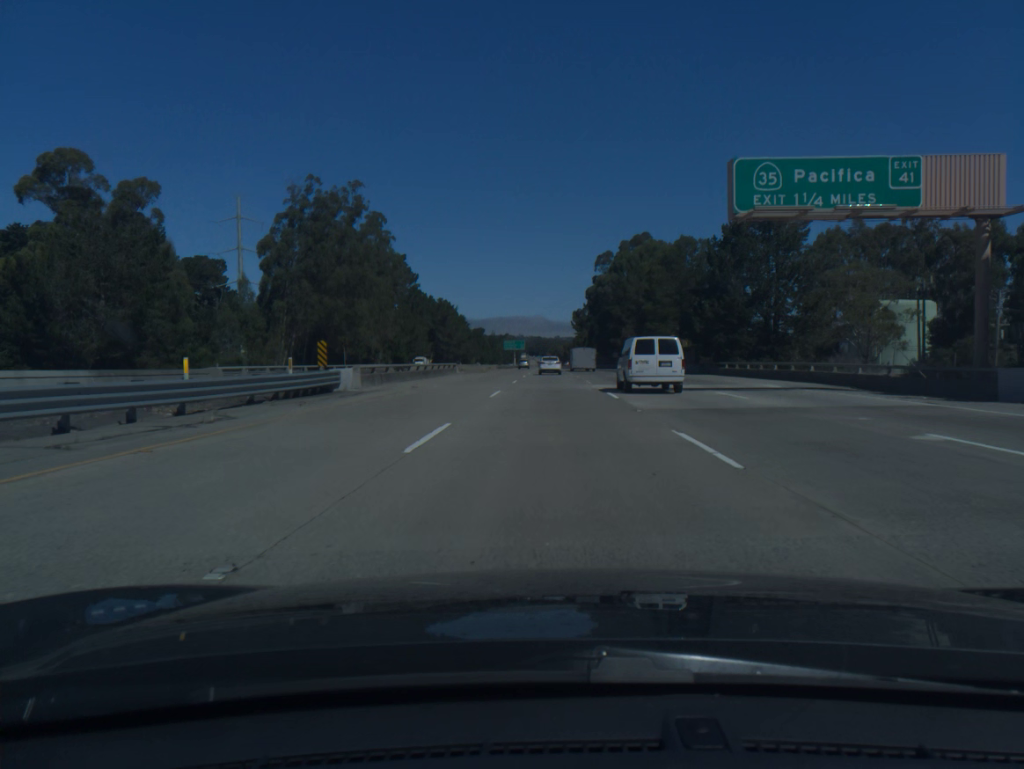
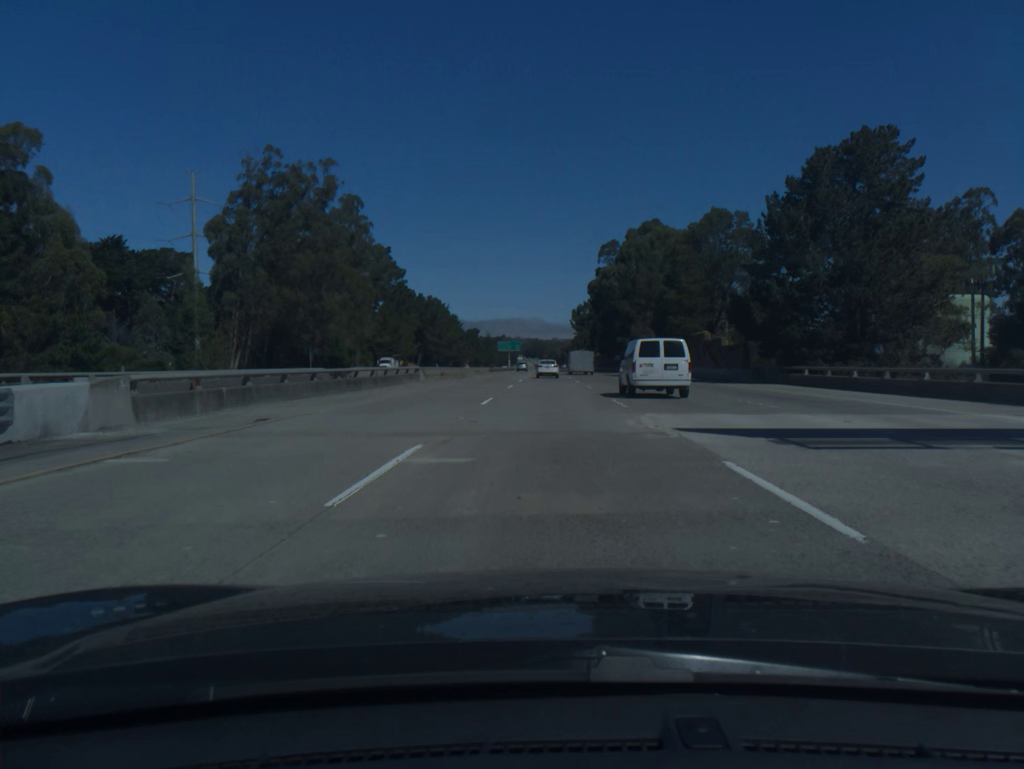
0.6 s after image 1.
(0.0, +17.8) m; 0°
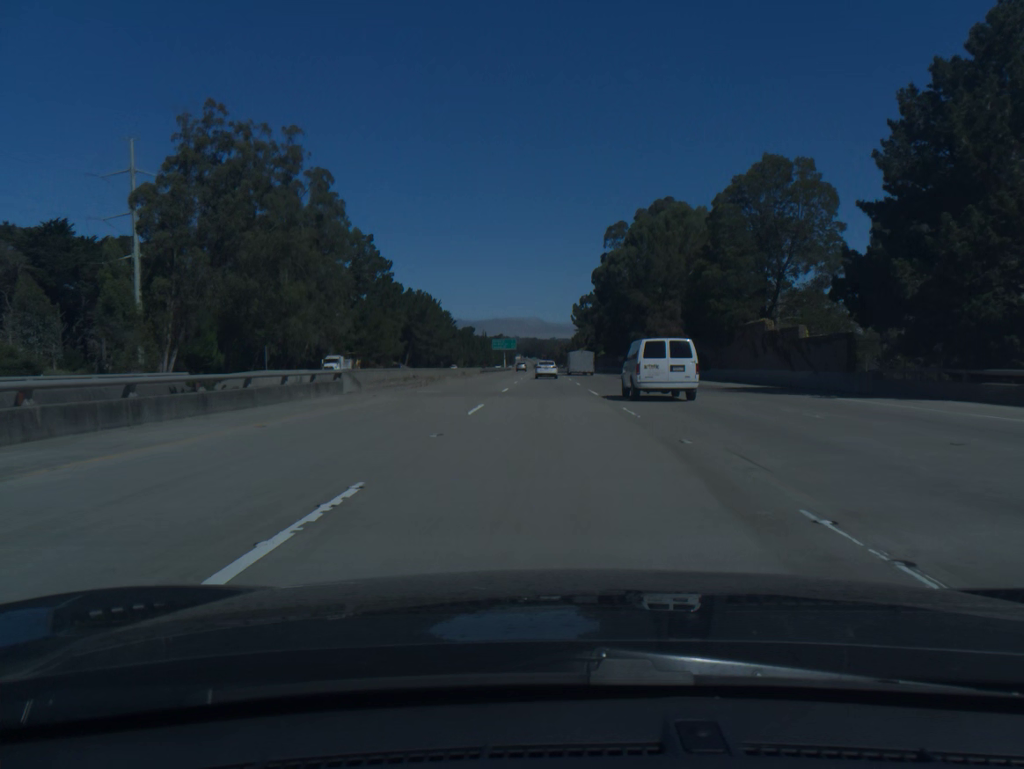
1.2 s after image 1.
(0.0, +17.9) m; 0°
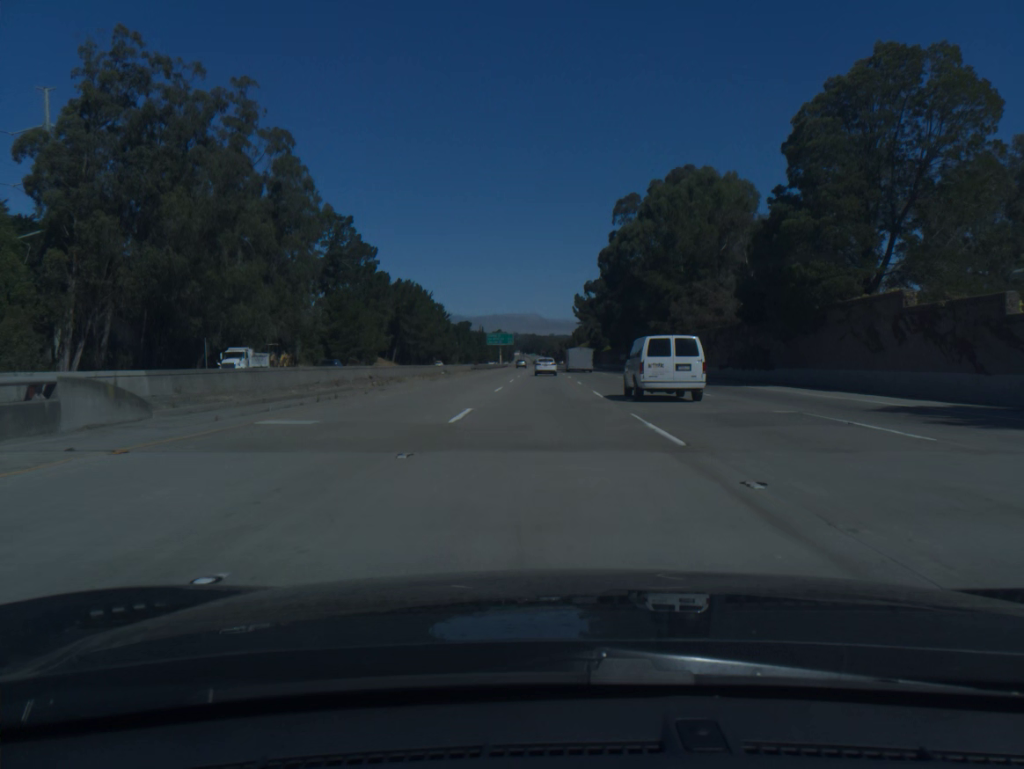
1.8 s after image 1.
(0.0, +17.9) m; 0°
